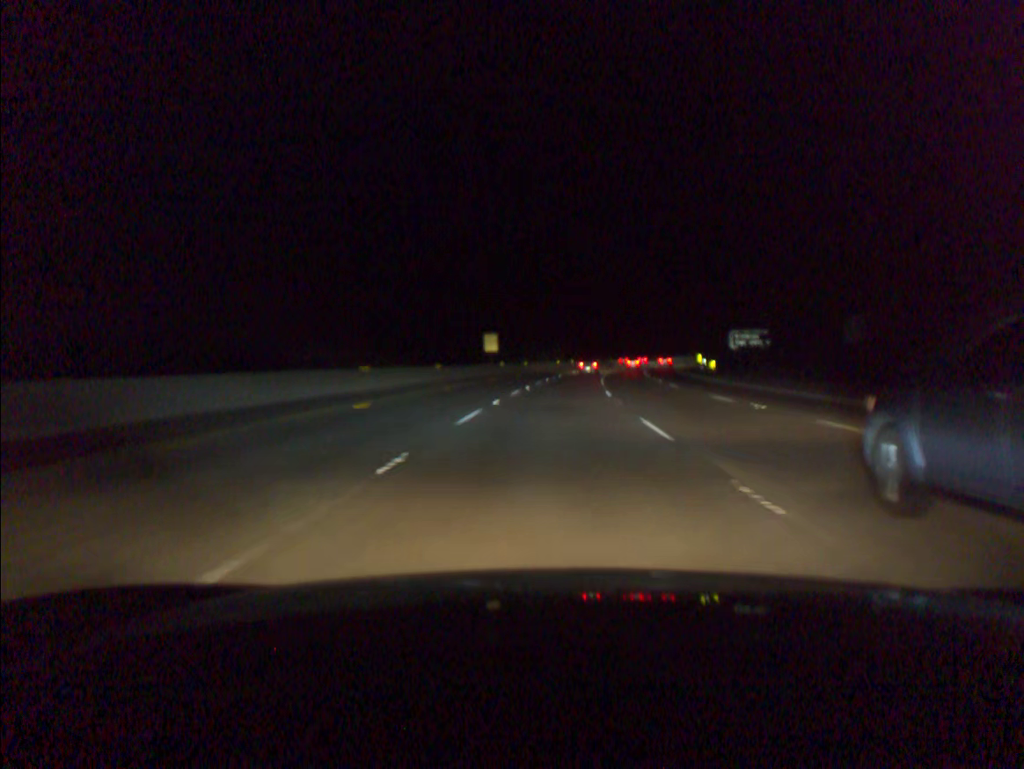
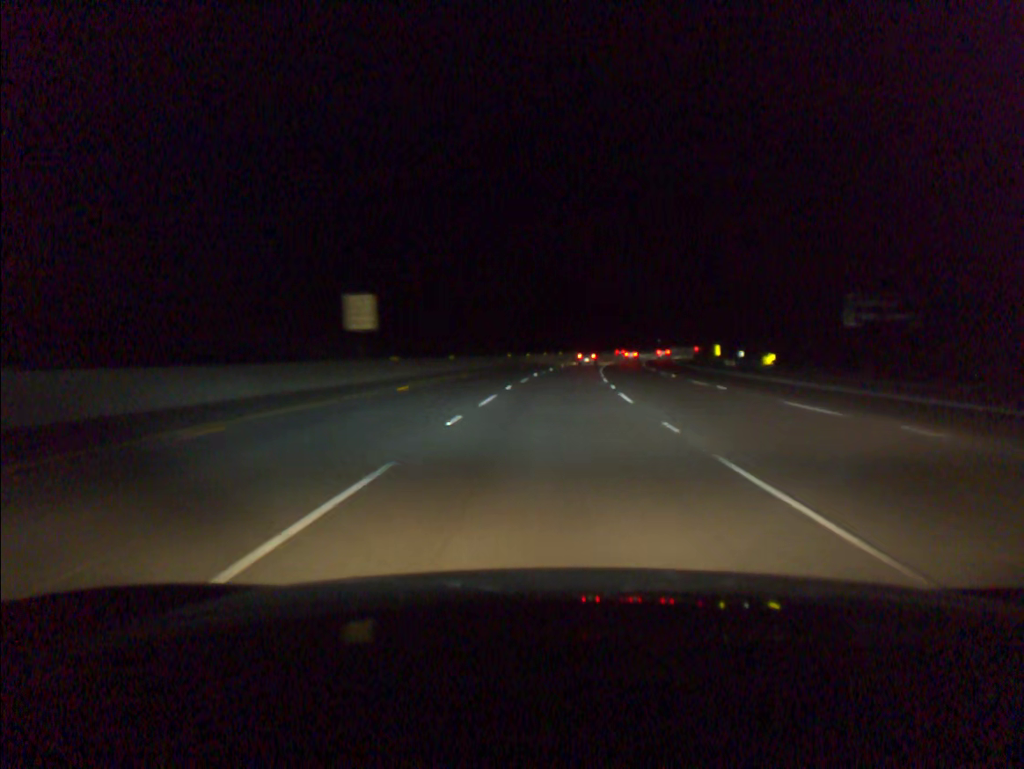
(+1.1, +38.9) m; +3°
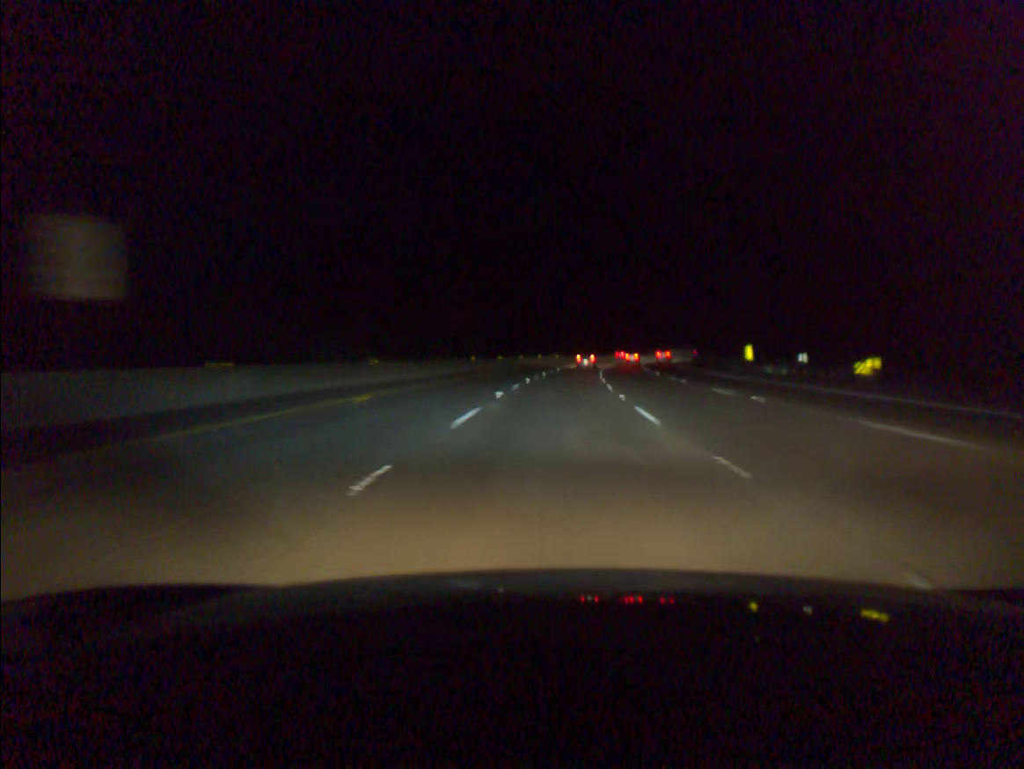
(+0.3, +19.5) m; +2°
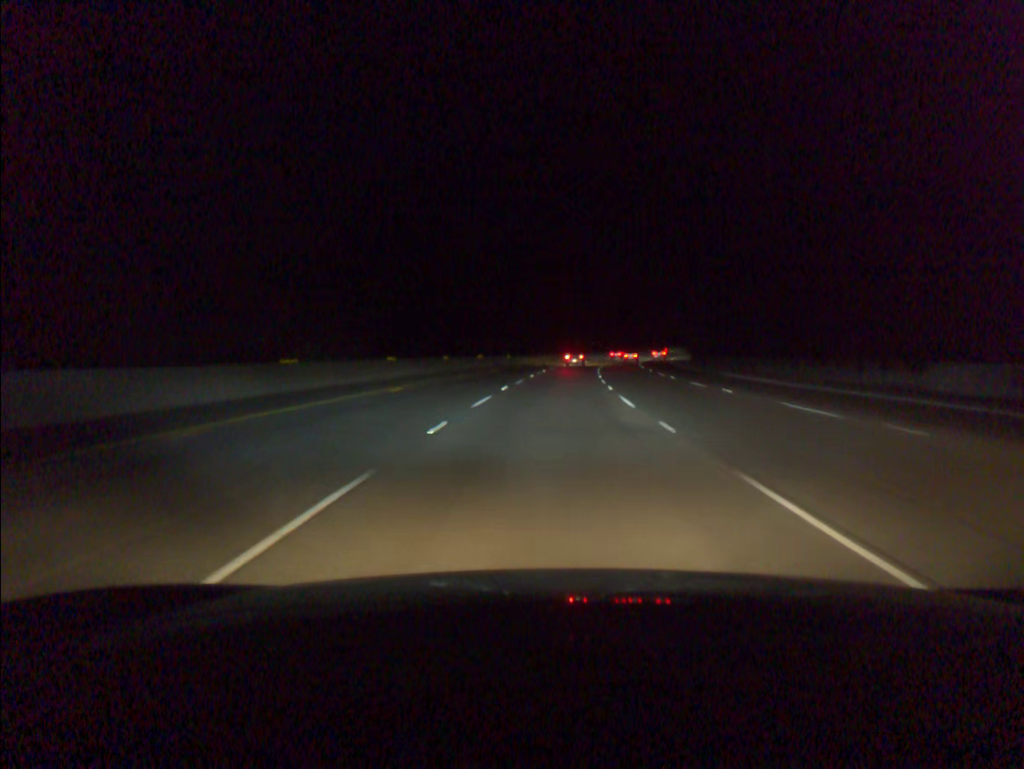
(+1.1, +38.8) m; +3°
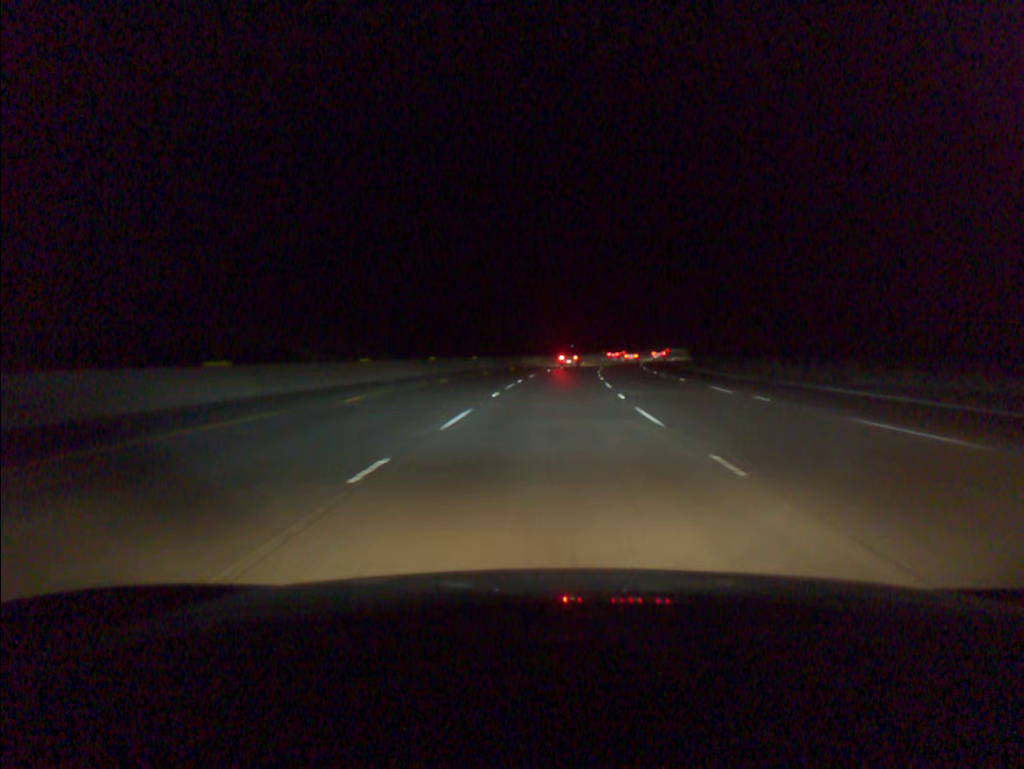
(+0.3, +19.4) m; +2°
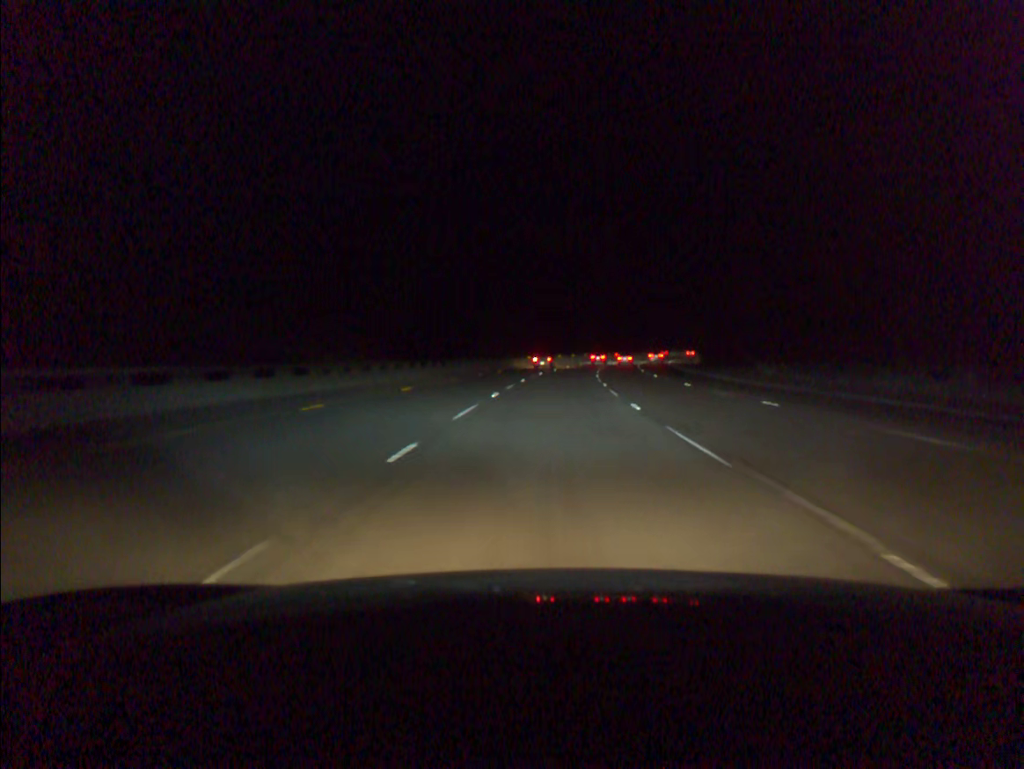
(+4.2, +77.2) m; +7°
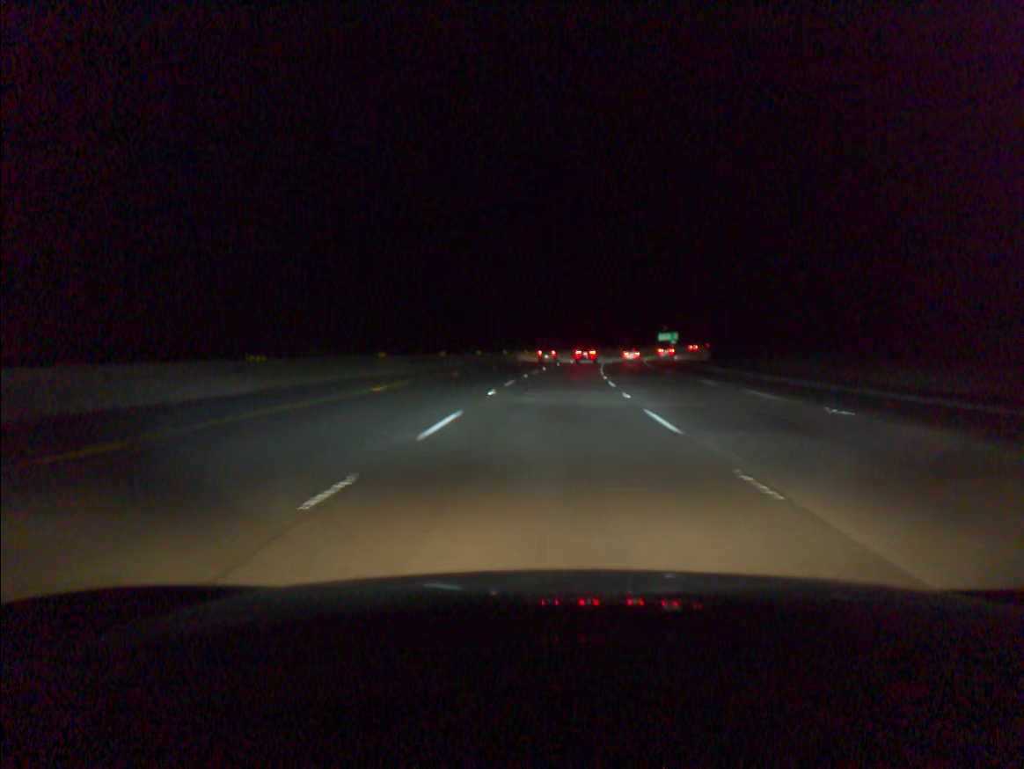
(+6.0, +93.3) m; +7°
